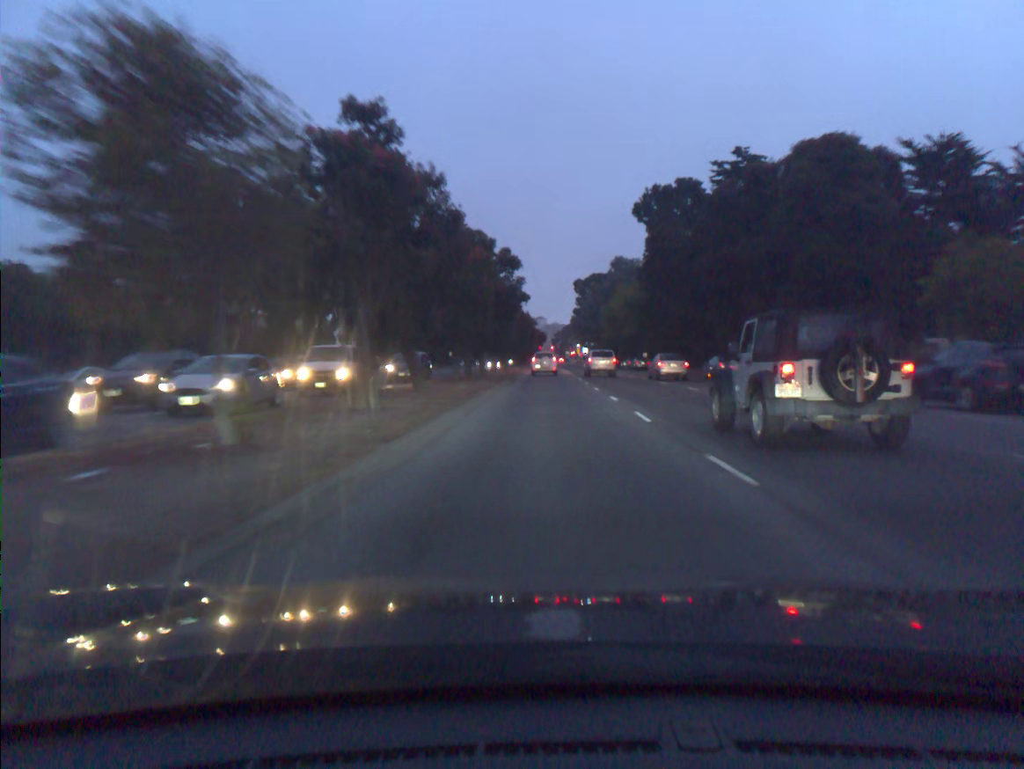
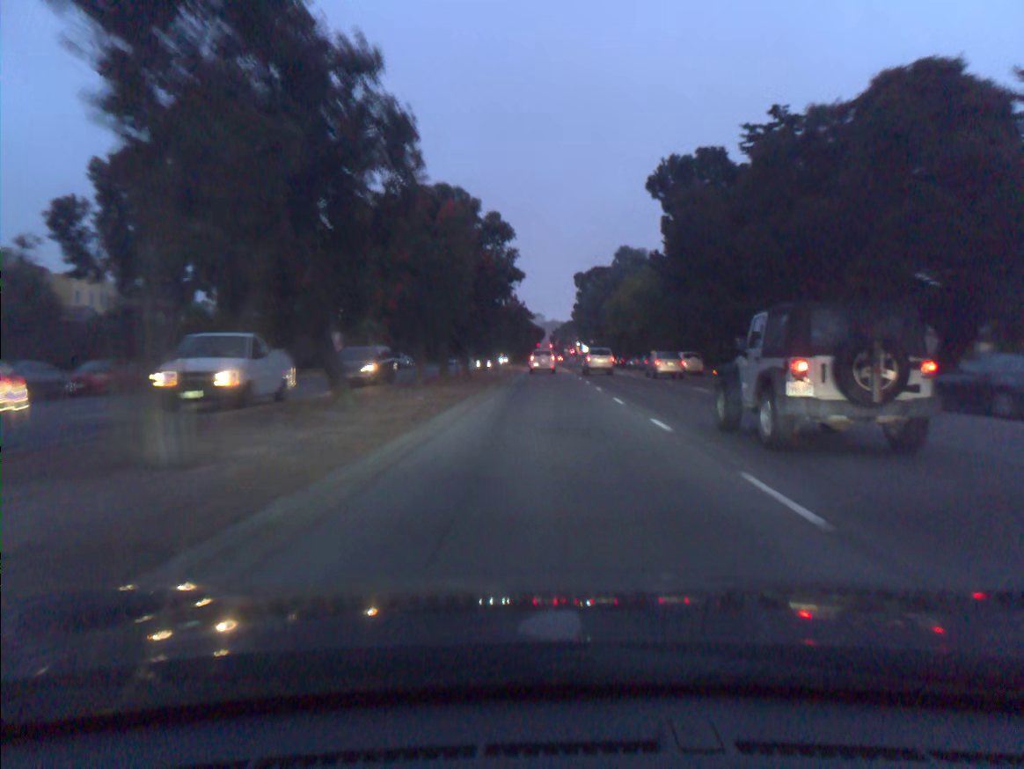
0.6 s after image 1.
(0.0, +9.2) m; 0°
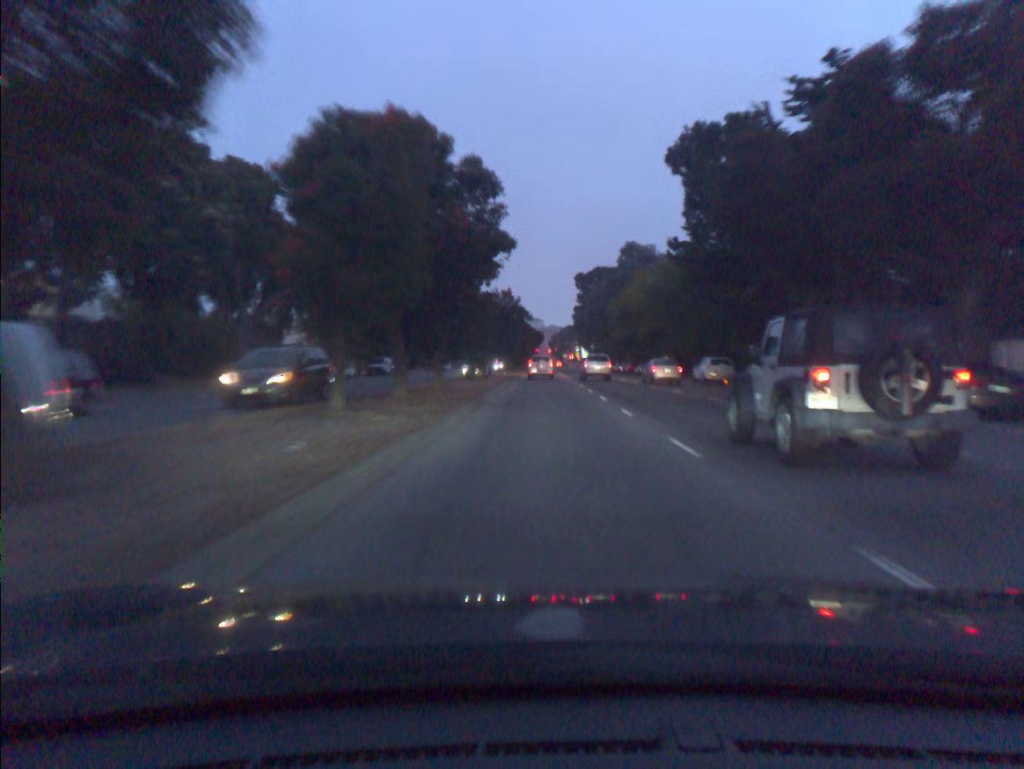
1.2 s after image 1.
(0.0, +9.5) m; 0°
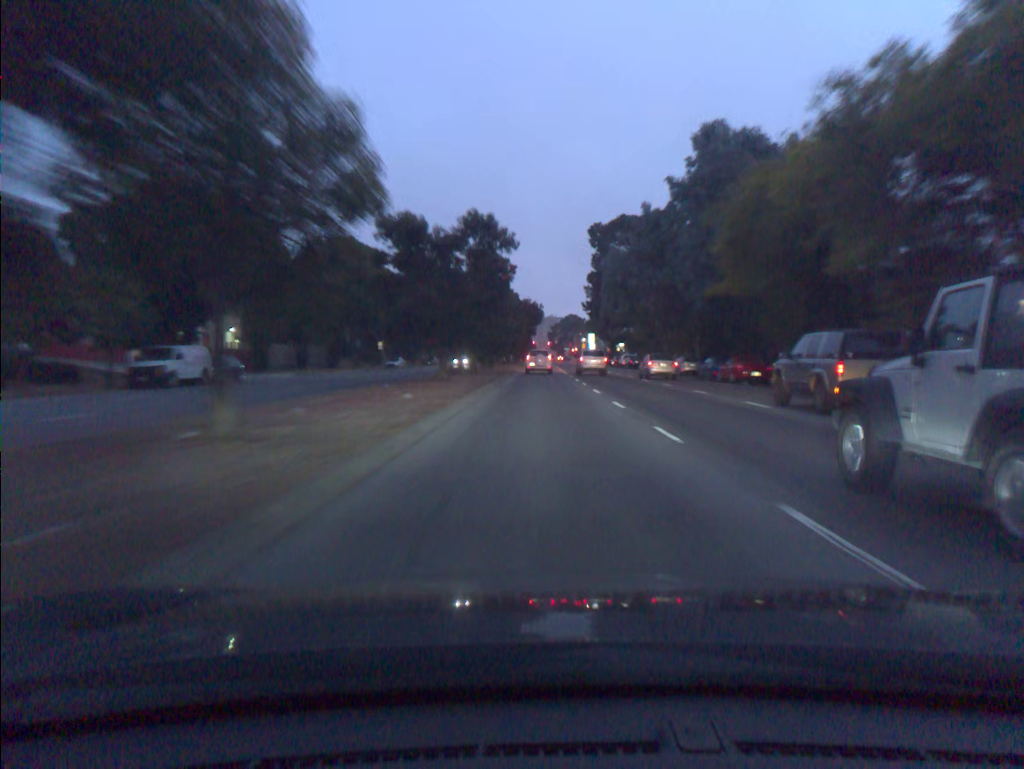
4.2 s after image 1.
(+0.2, +49.3) m; 0°
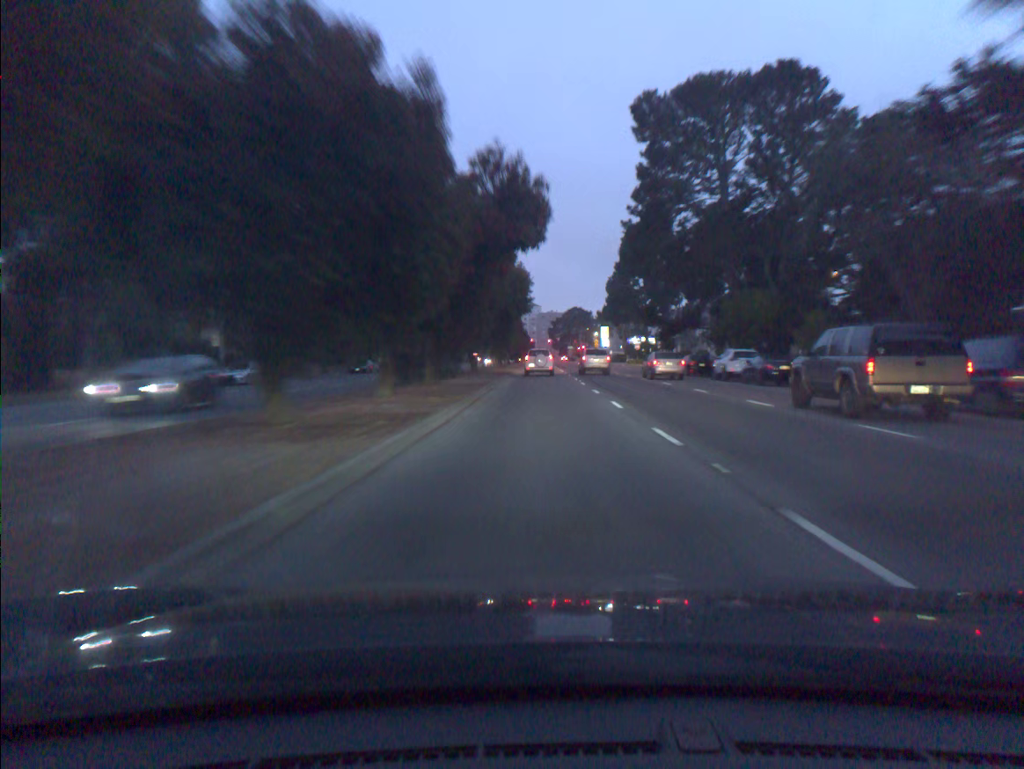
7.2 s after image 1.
(0.0, +50.9) m; 0°
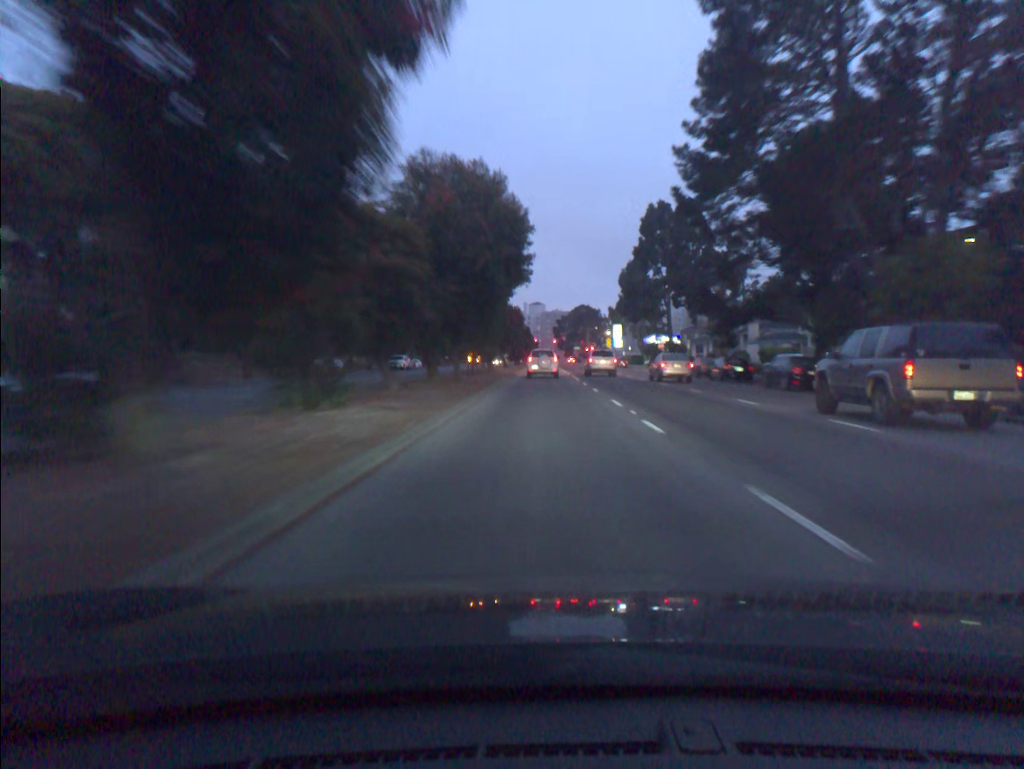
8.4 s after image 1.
(-0.1, +20.3) m; -1°
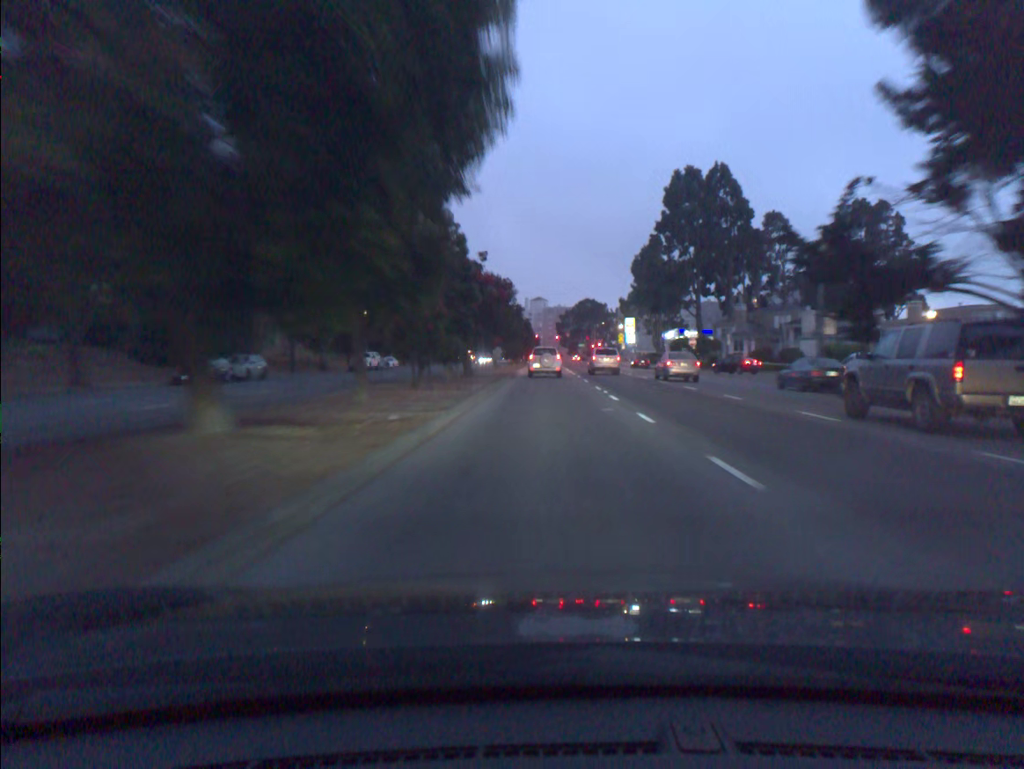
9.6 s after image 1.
(0.0, +19.9) m; 0°
